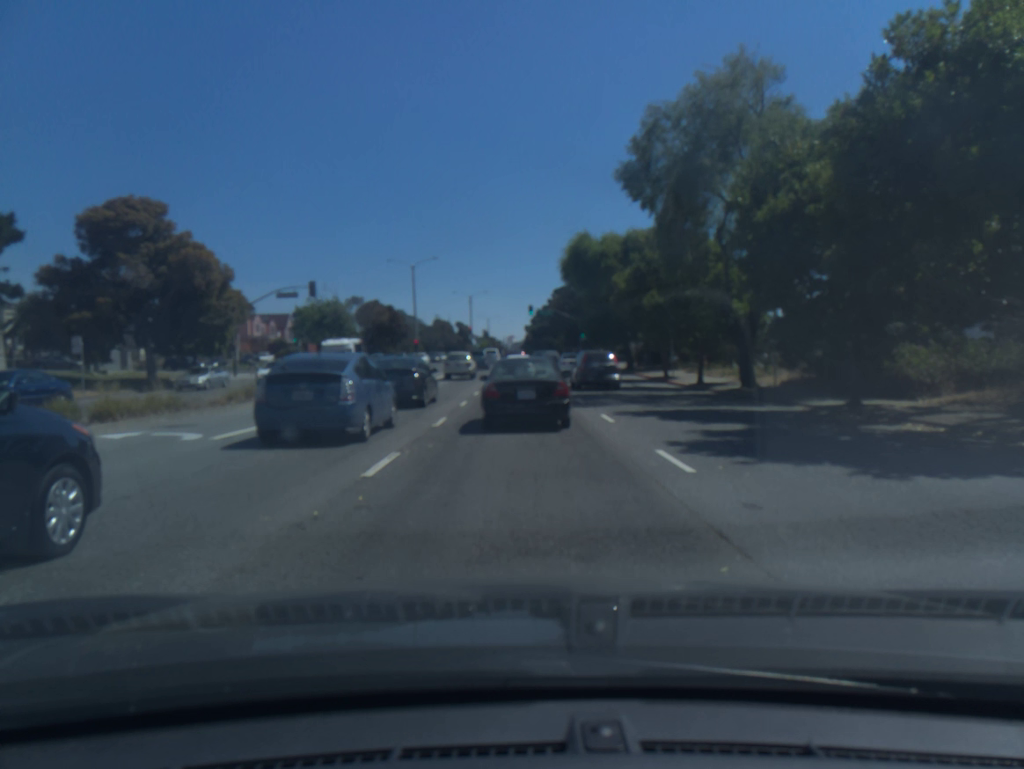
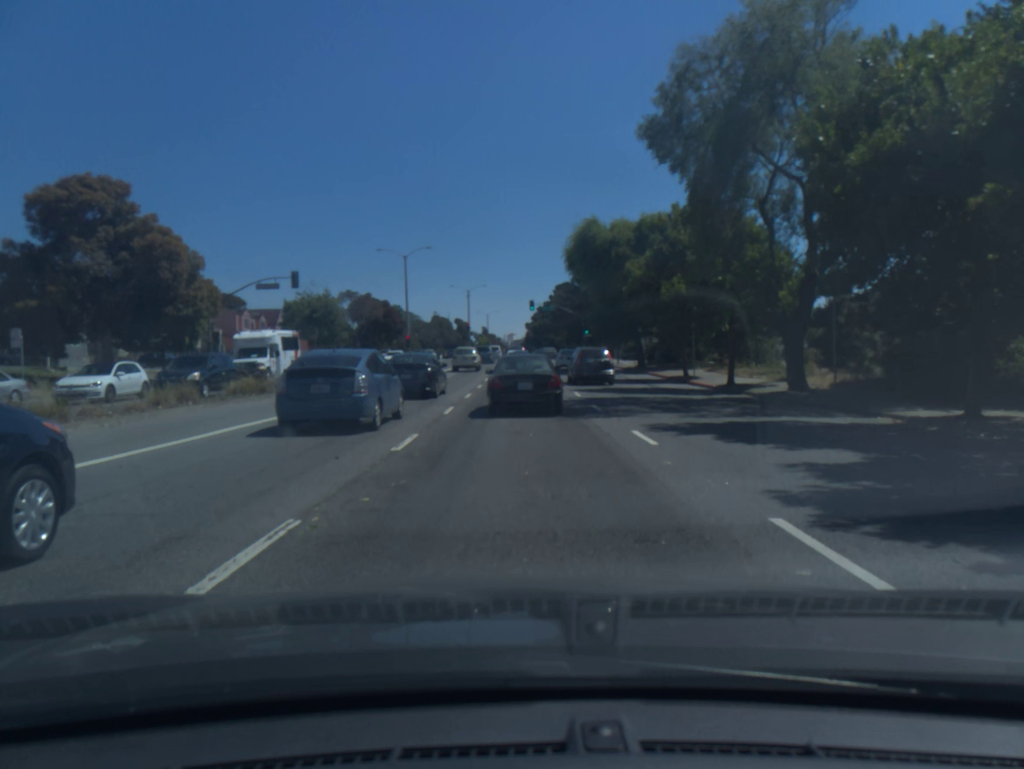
(0.0, +4.8) m; 0°
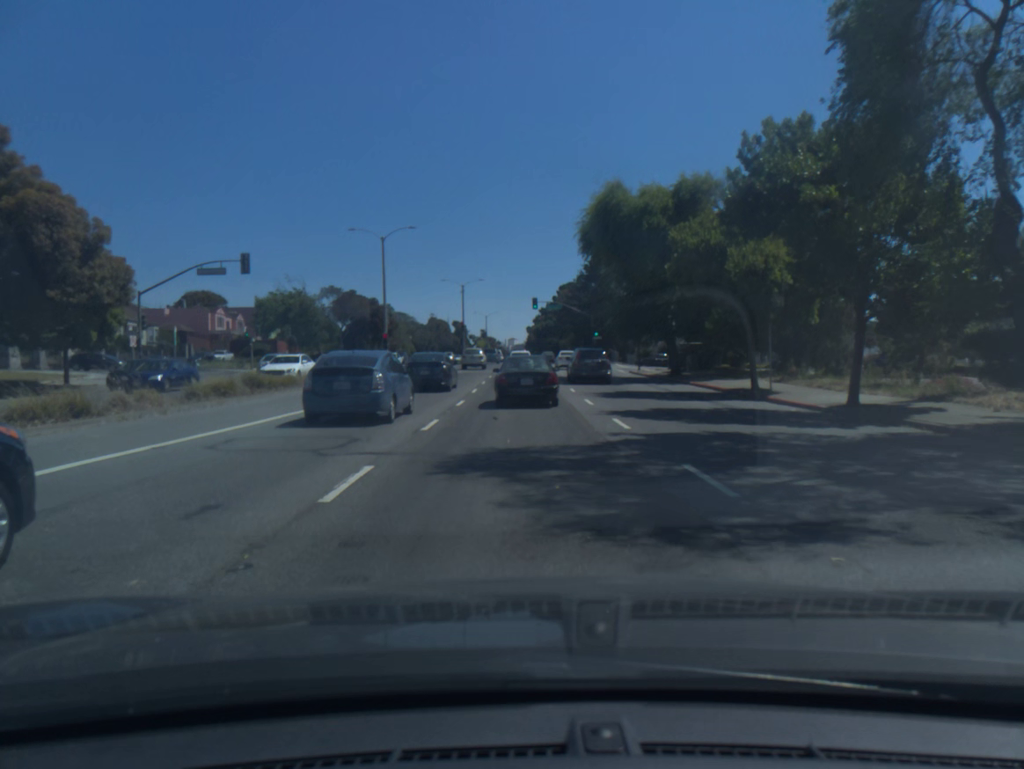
(0.0, +11.1) m; 0°
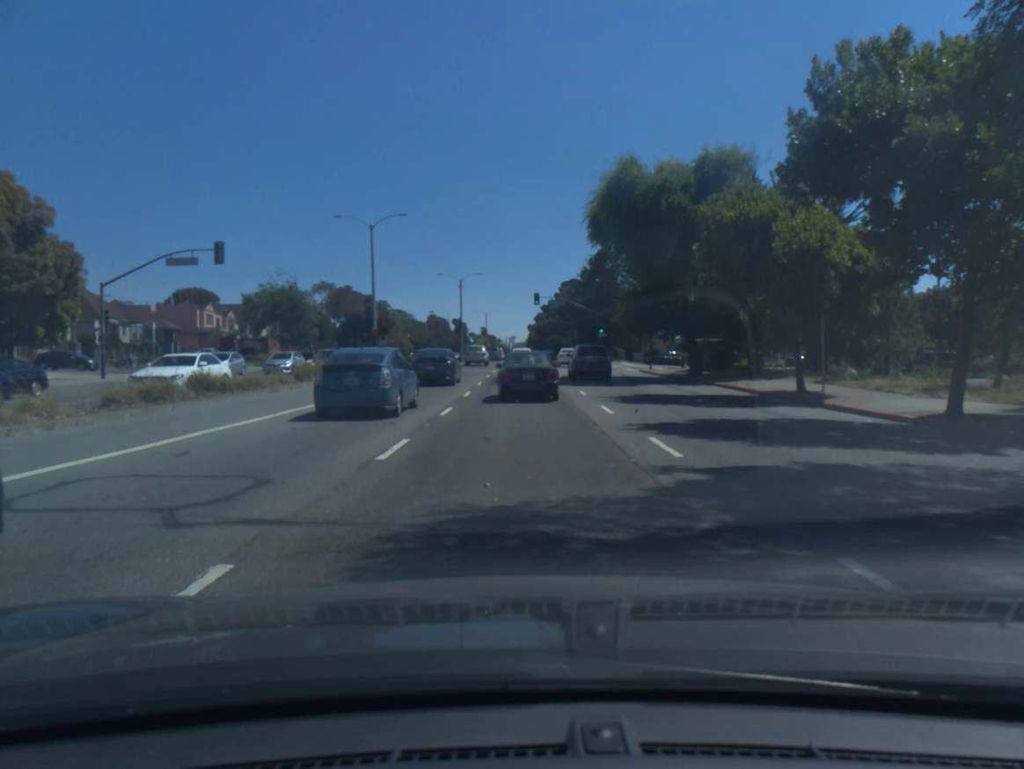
(0.0, +4.5) m; 0°
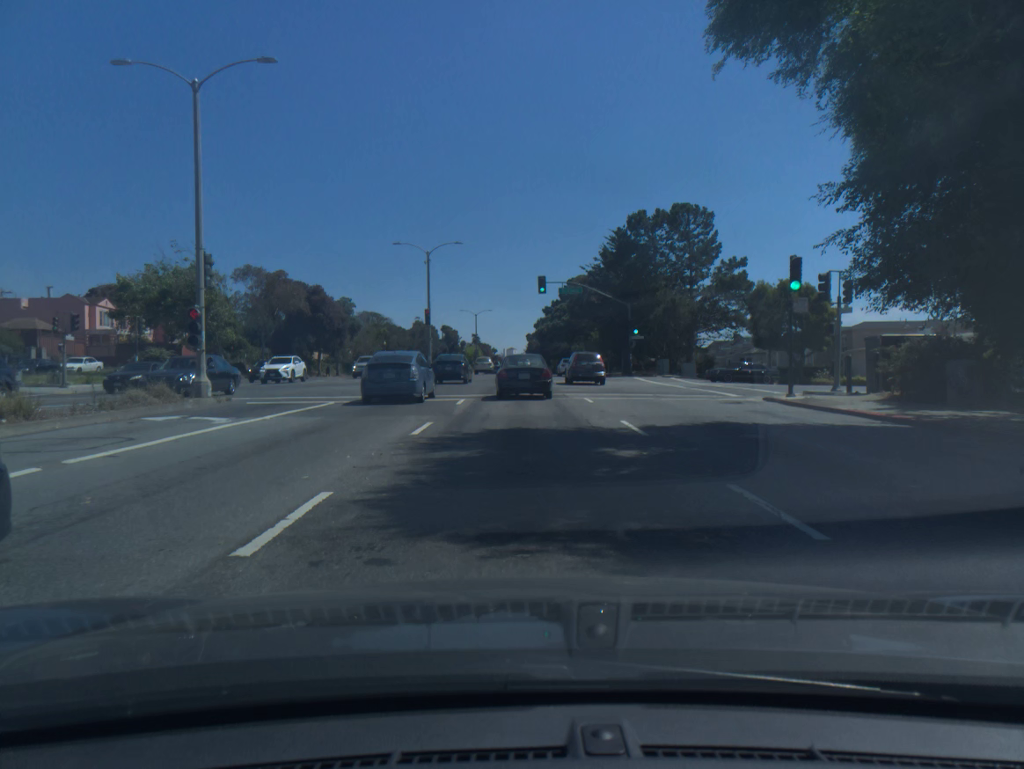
(0.0, +26.4) m; 0°
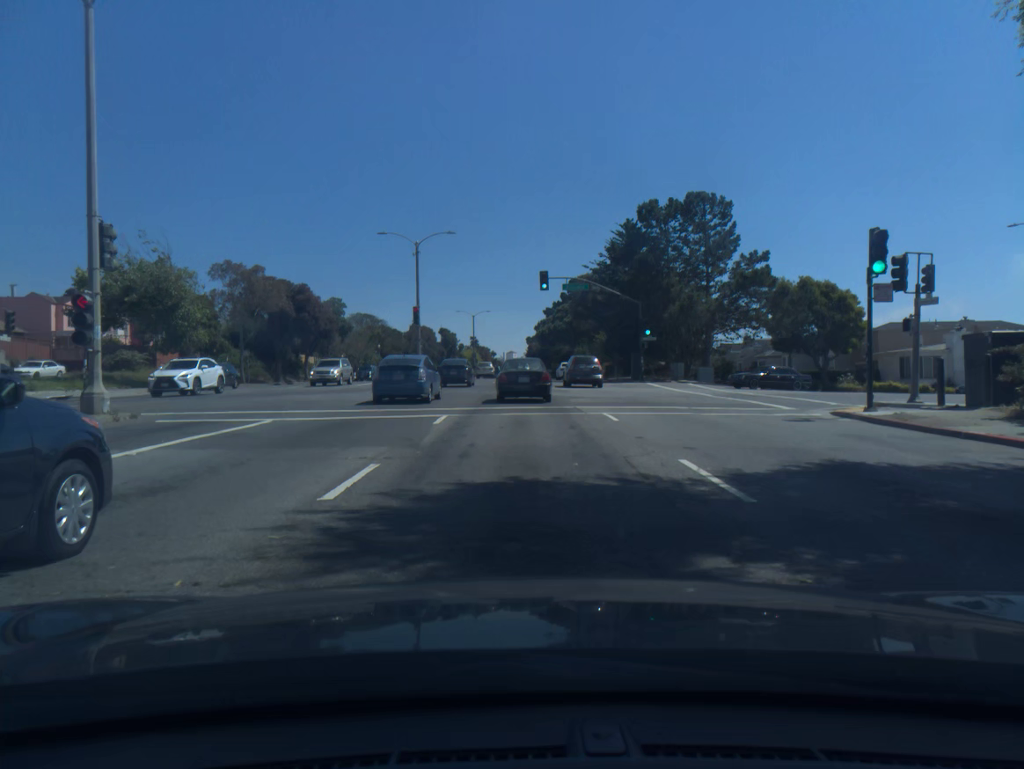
(0.0, +5.6) m; 0°
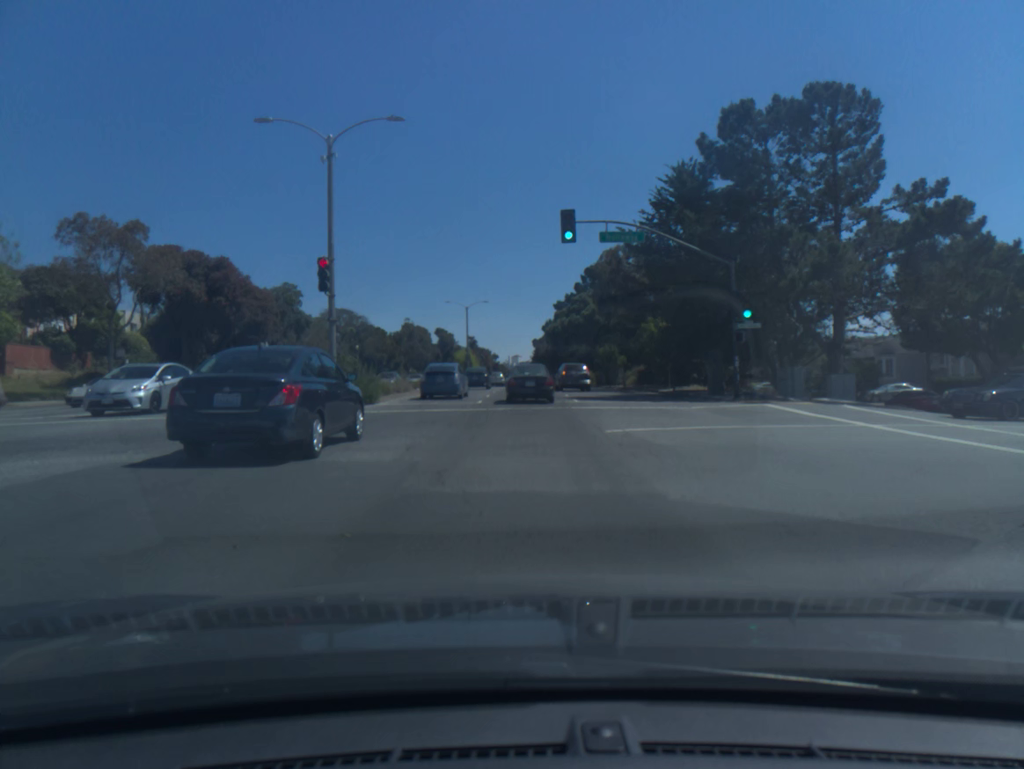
(0.0, +22.8) m; 0°
